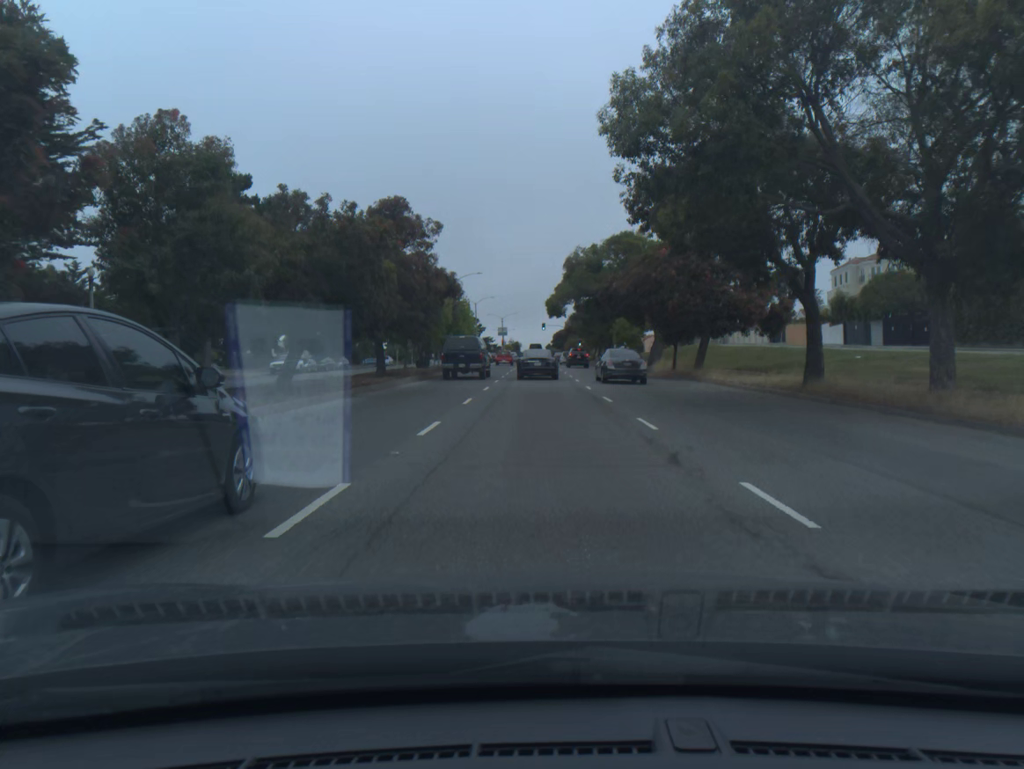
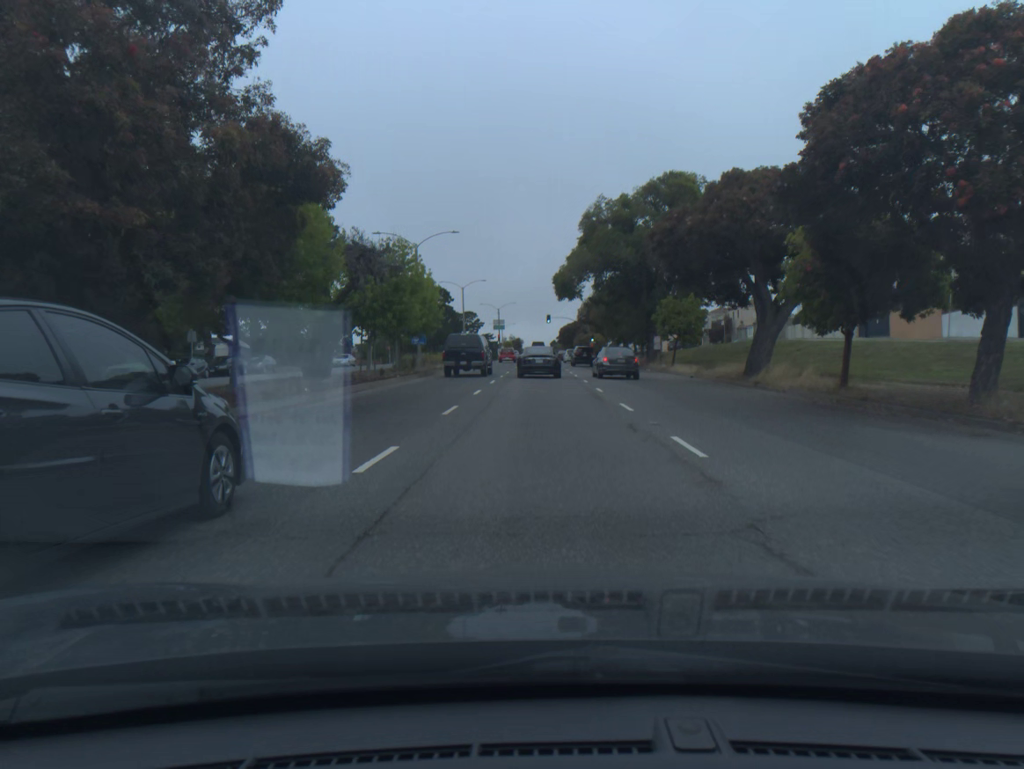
(0.0, +25.9) m; 0°
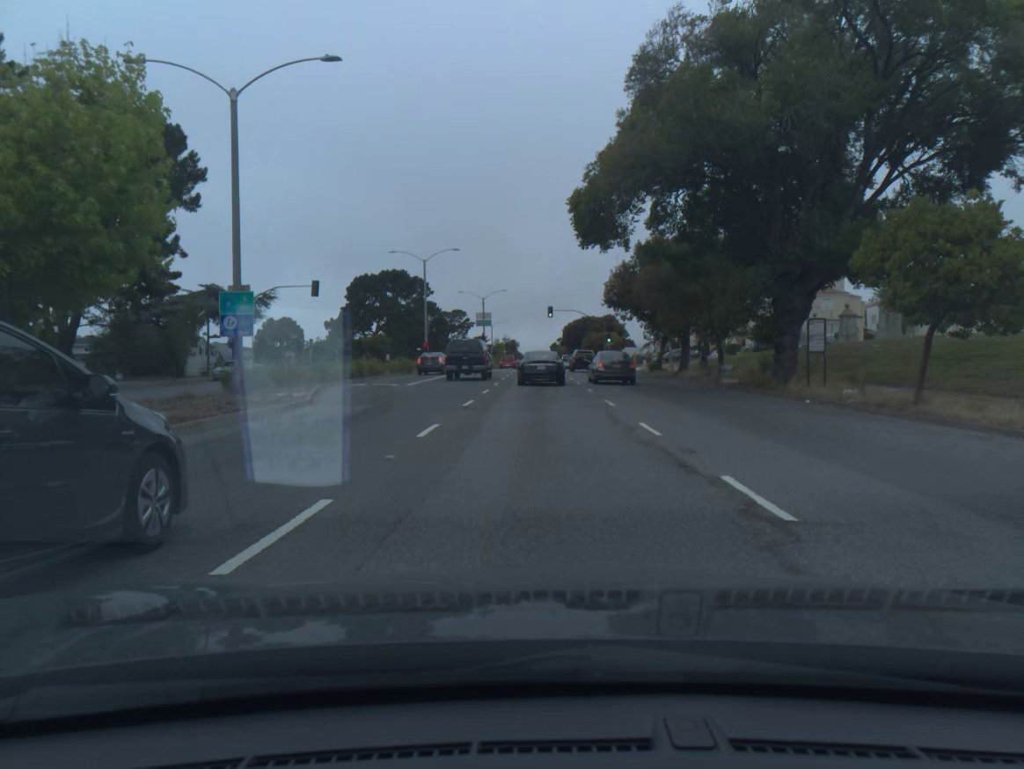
(+0.1, +31.9) m; 0°
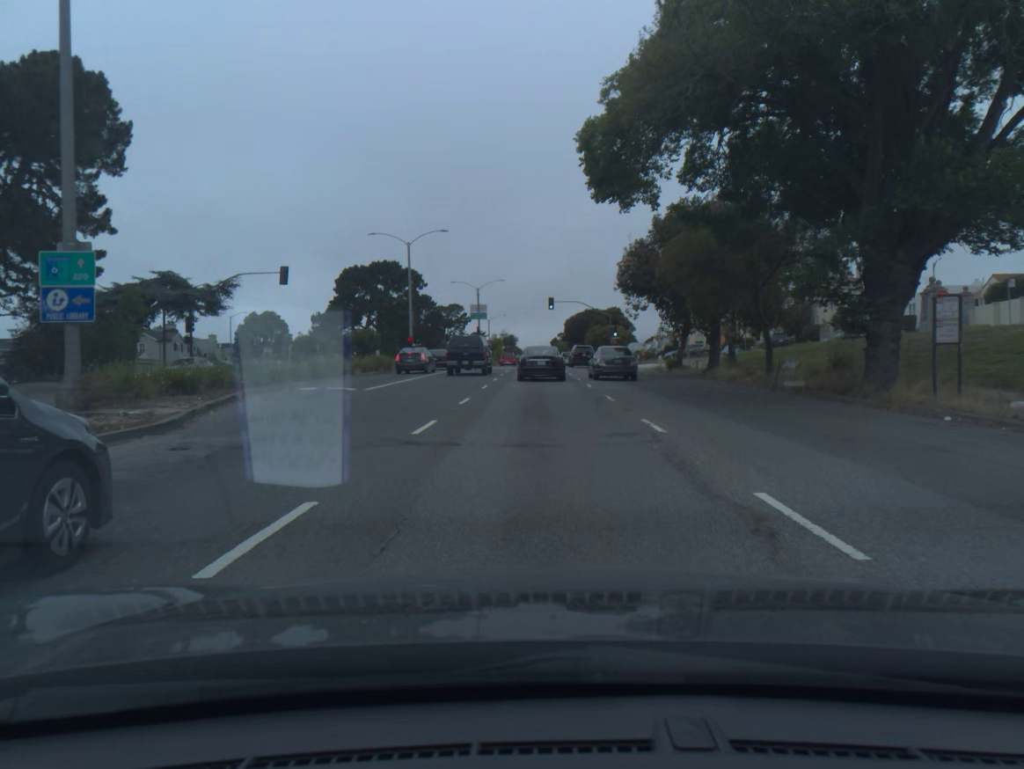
(0.0, +7.6) m; 0°
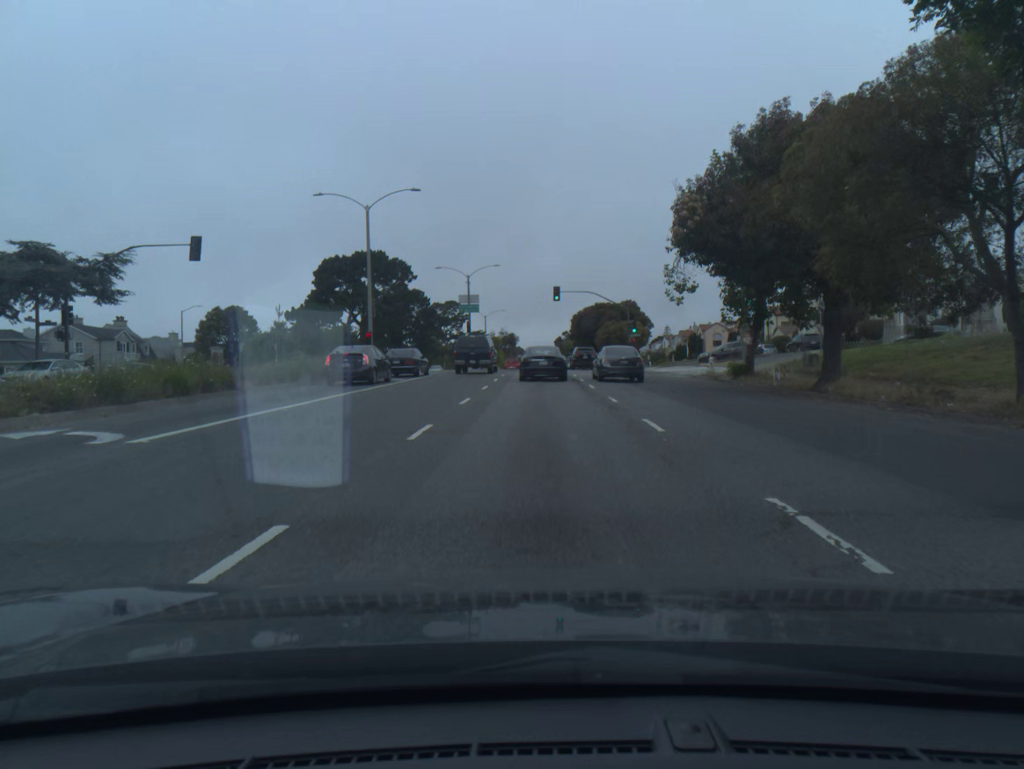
(0.0, +14.8) m; 0°
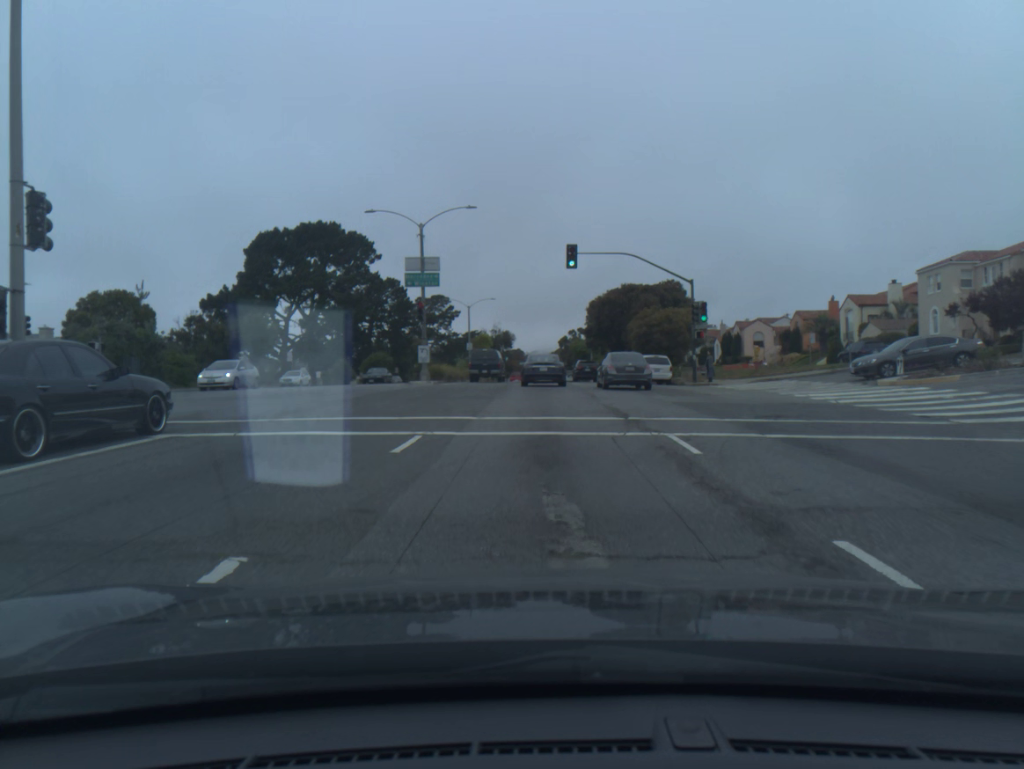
(-0.1, +29.4) m; 0°
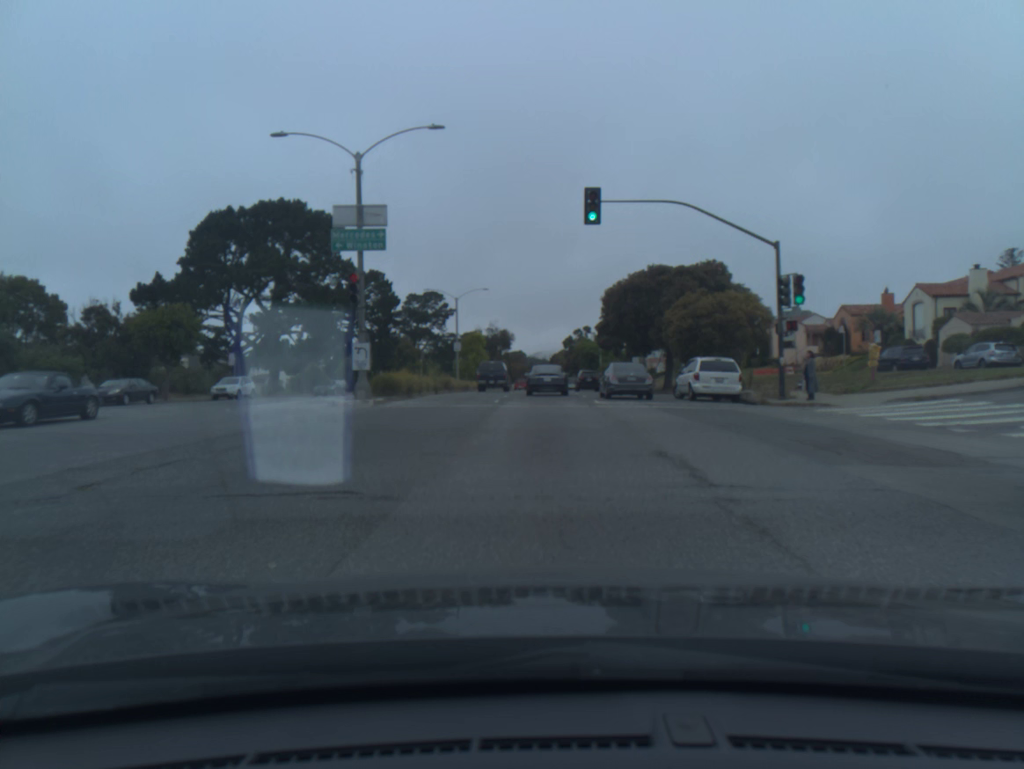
(0.0, +15.0) m; 0°
